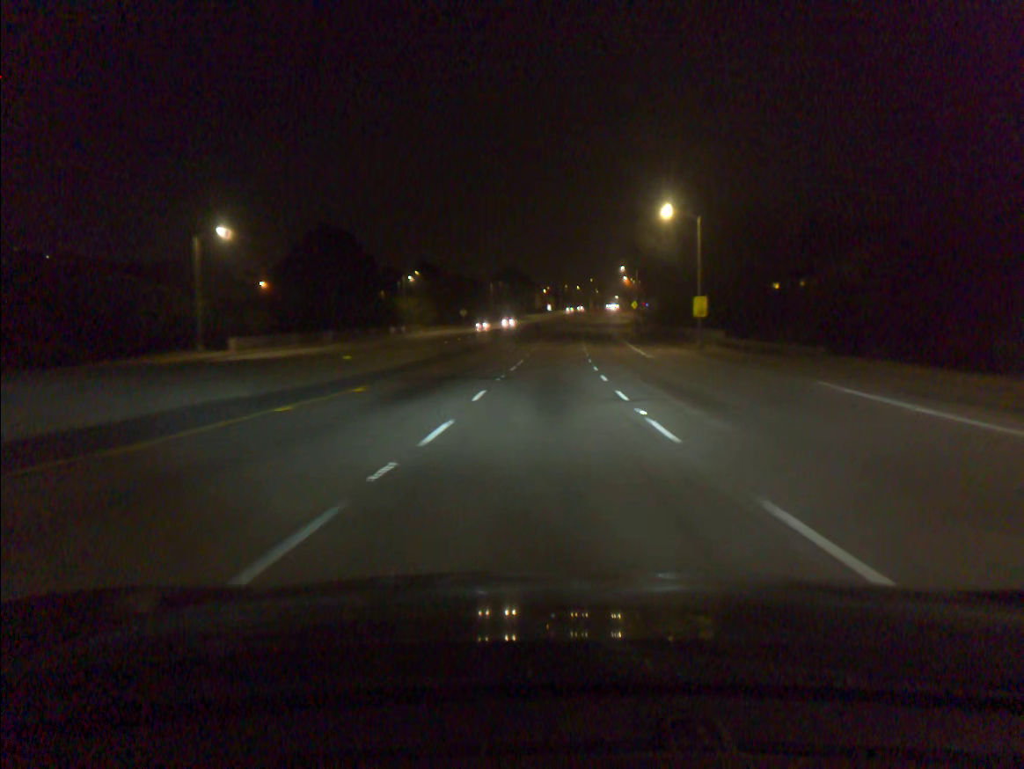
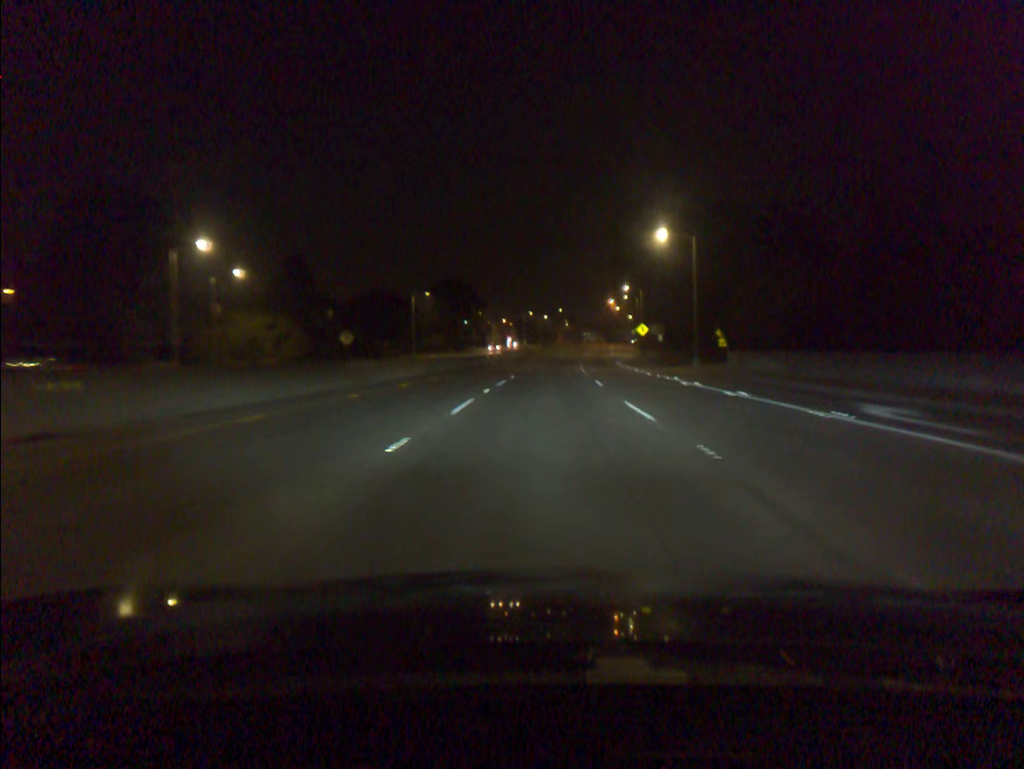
(+1.8, +69.8) m; +3°
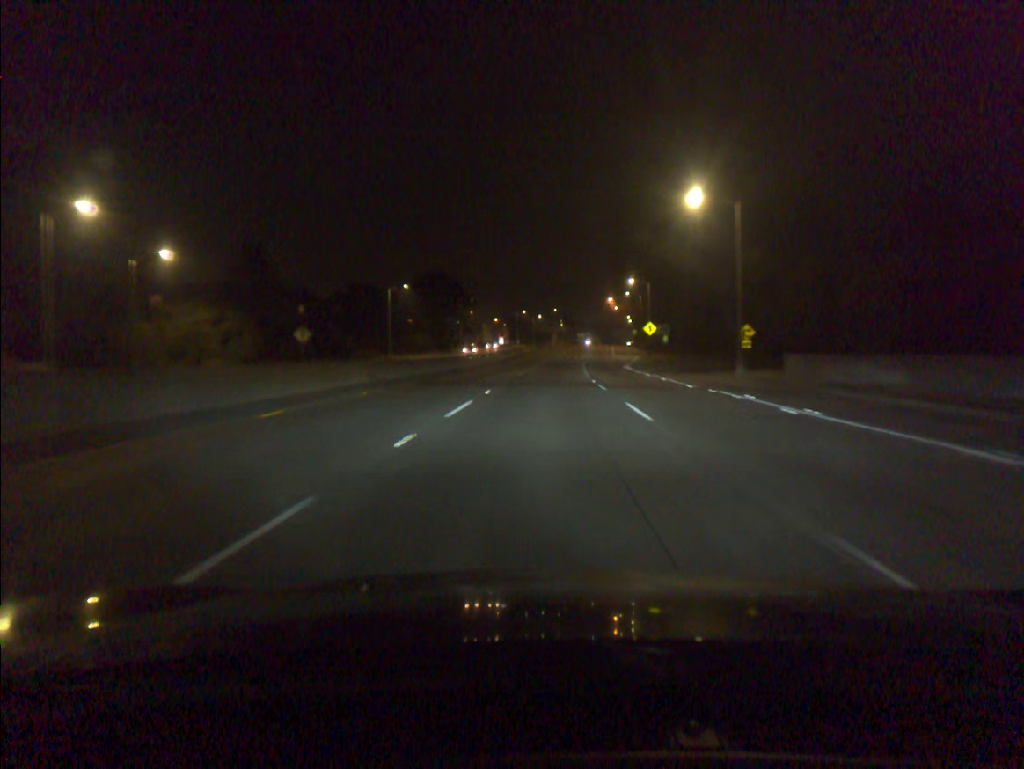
(0.0, +13.7) m; 0°
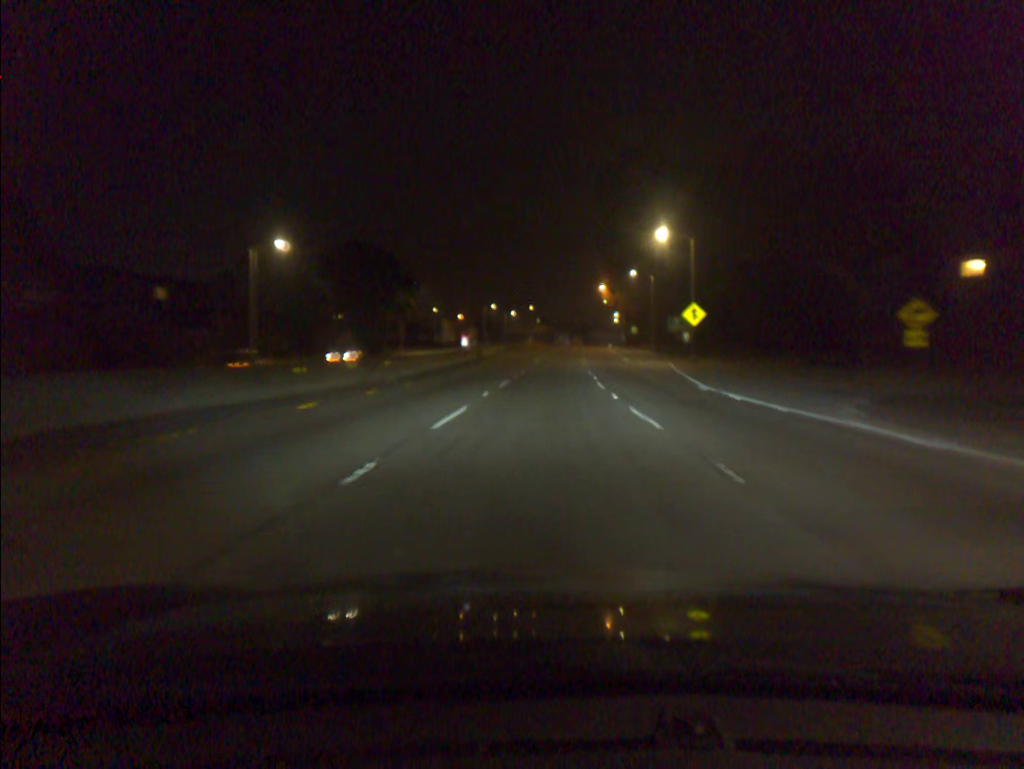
(+0.6, +41.1) m; +2°
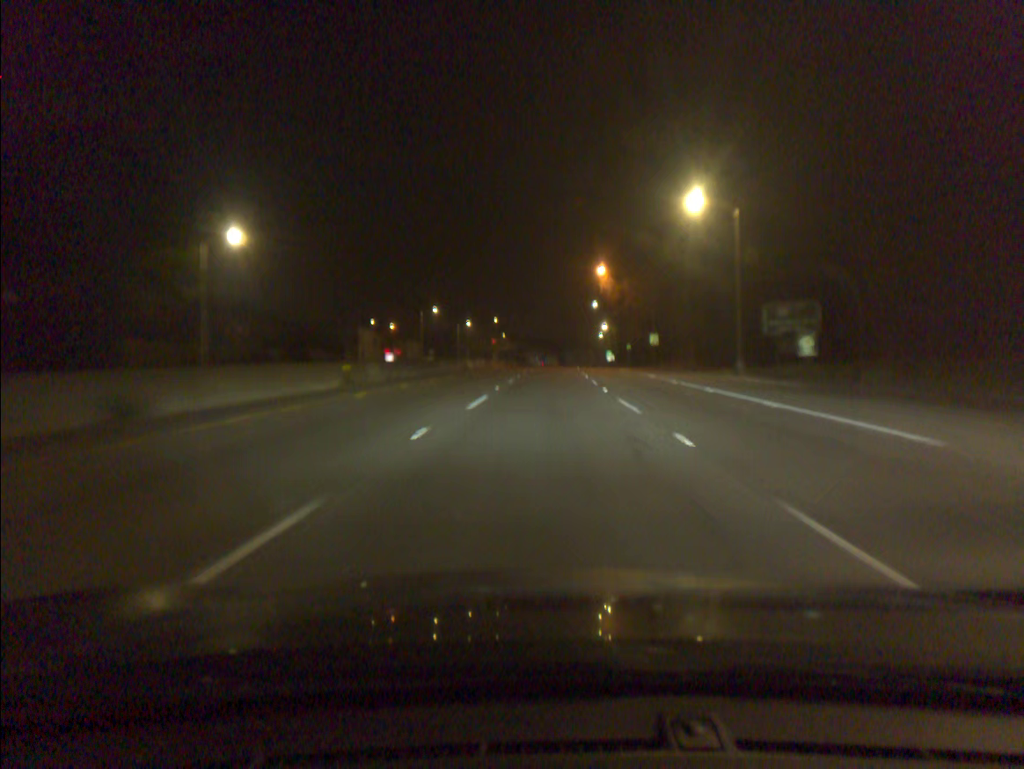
(+1.5, +54.7) m; +2°
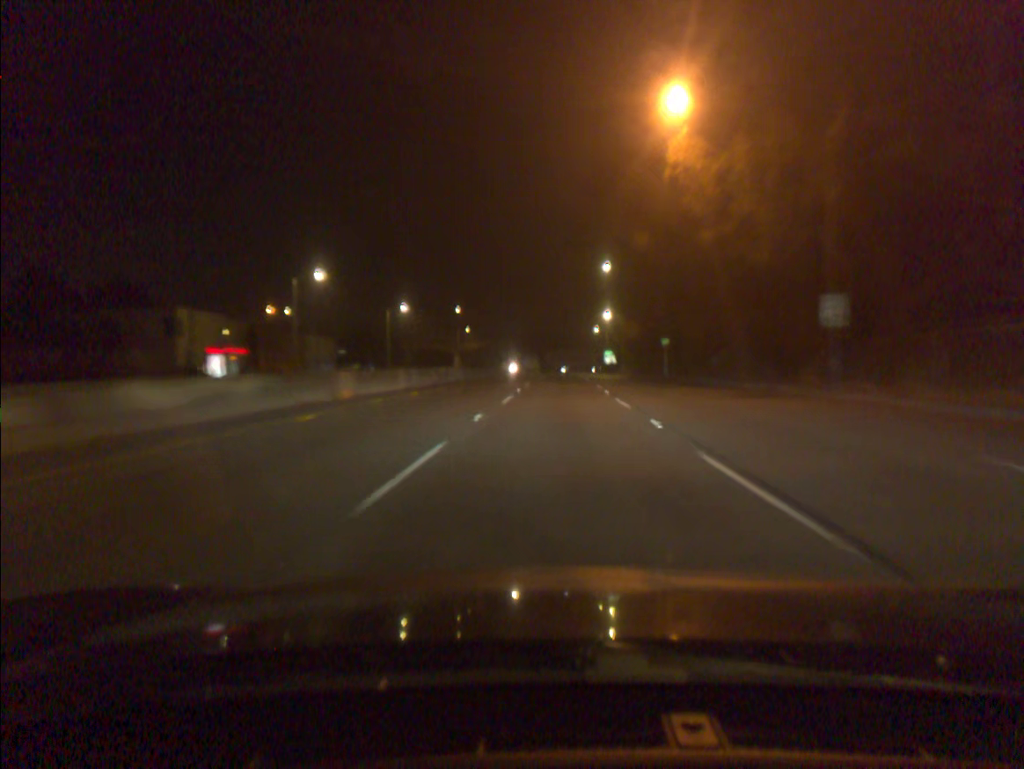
(+0.7, +55.0) m; +1°
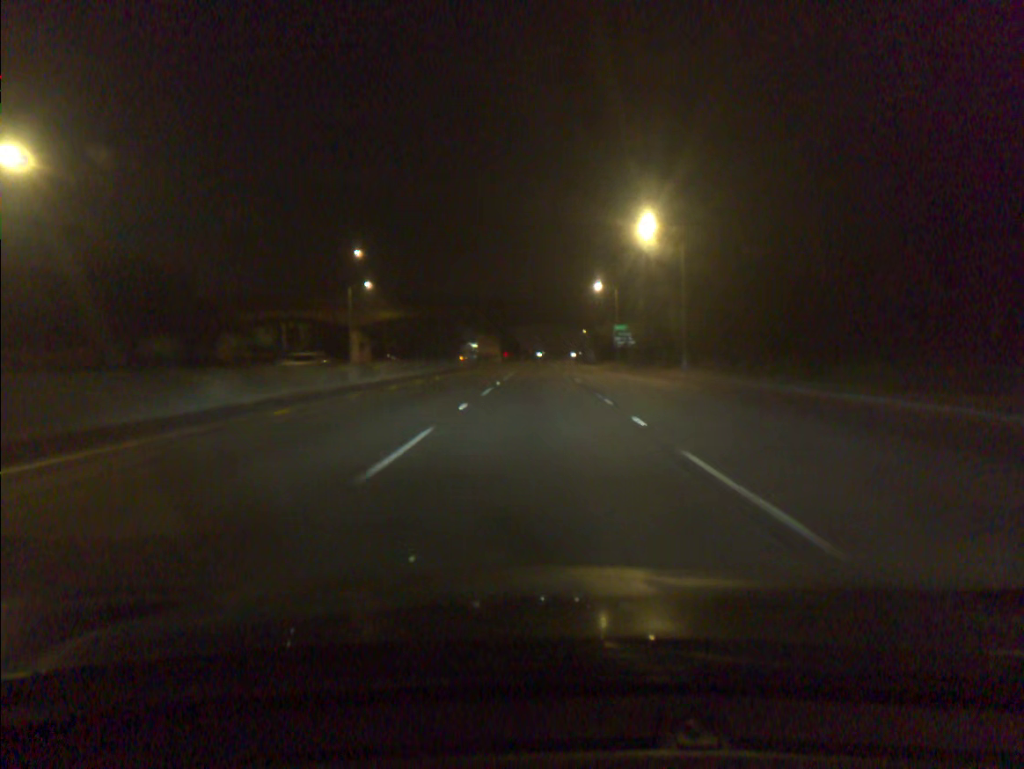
(+1.9, +71.9) m; +2°
